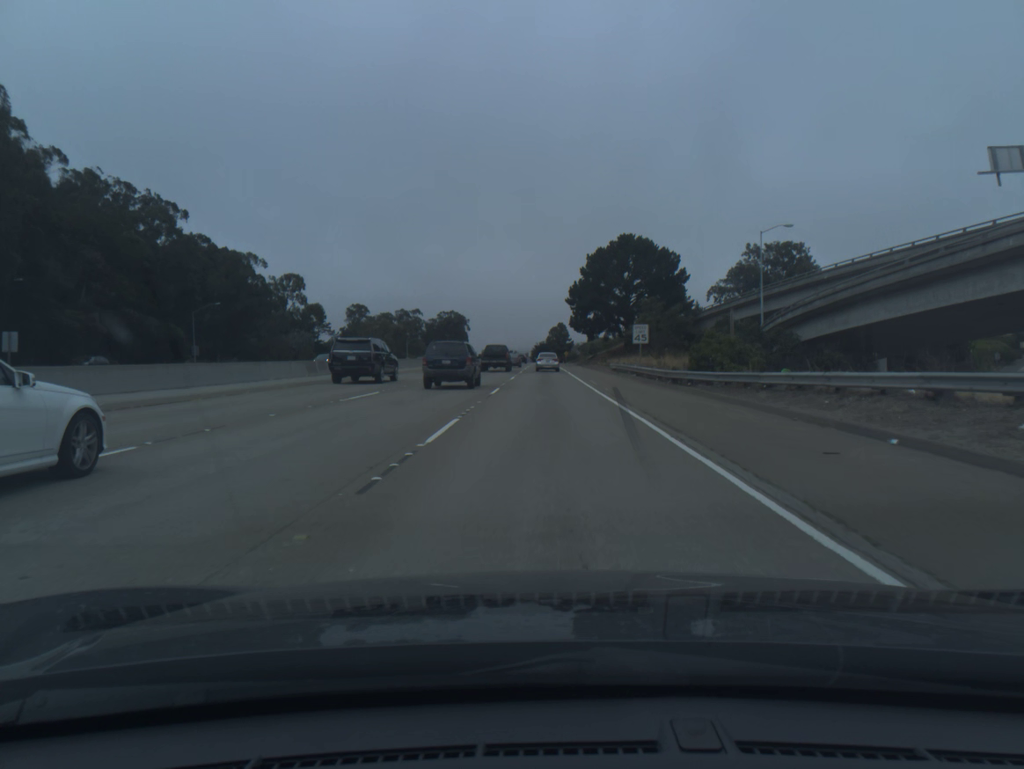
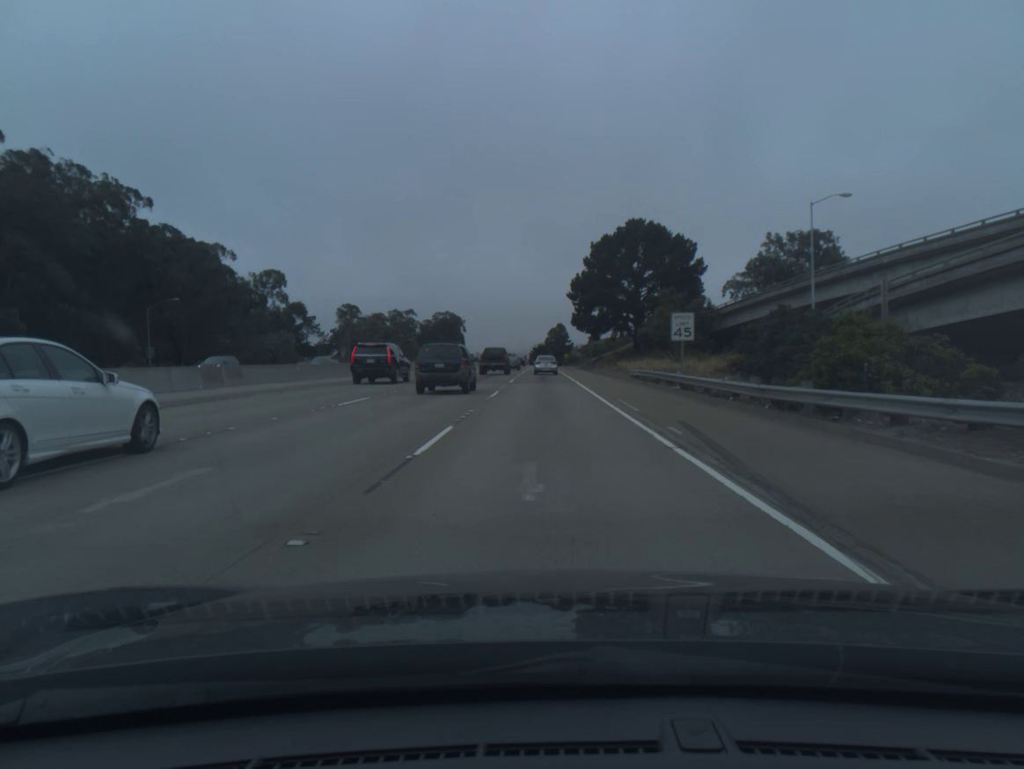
(0.0, +14.4) m; 0°
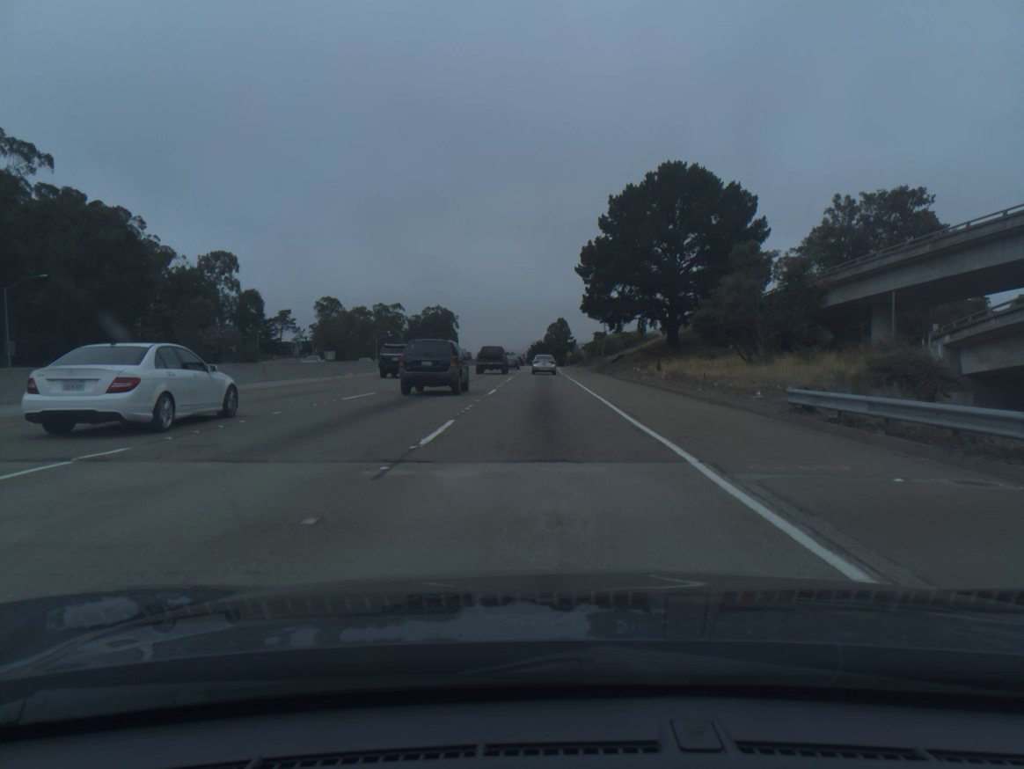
(0.0, +29.0) m; 0°
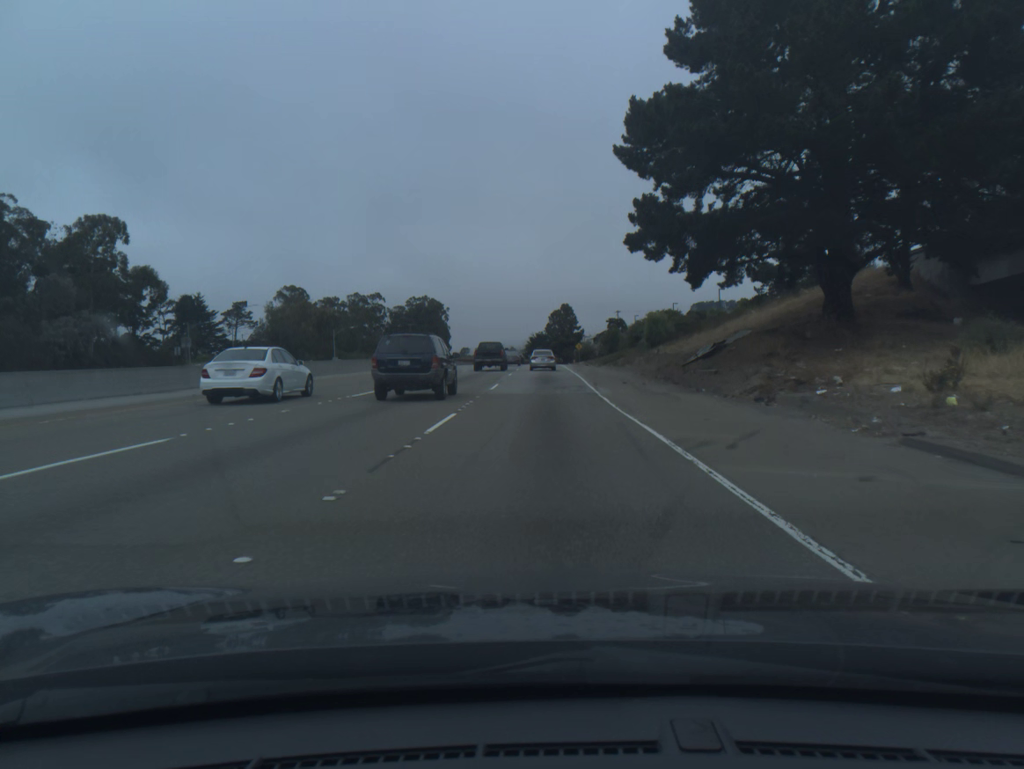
(0.0, +43.2) m; 0°
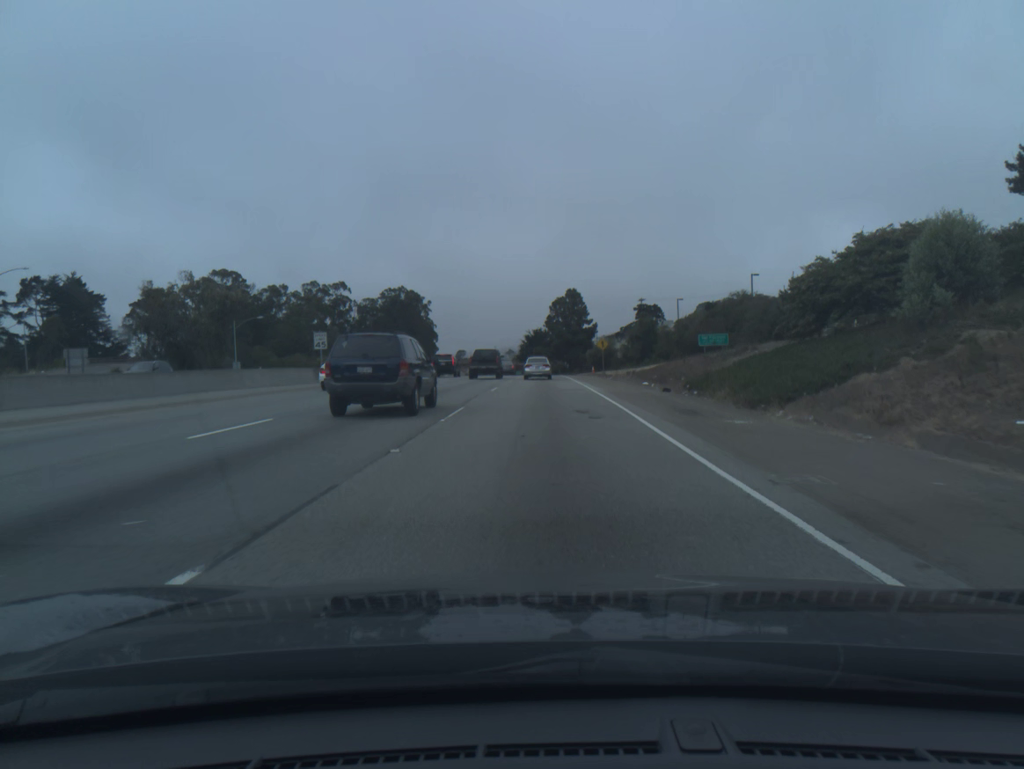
(+0.1, +55.0) m; 0°
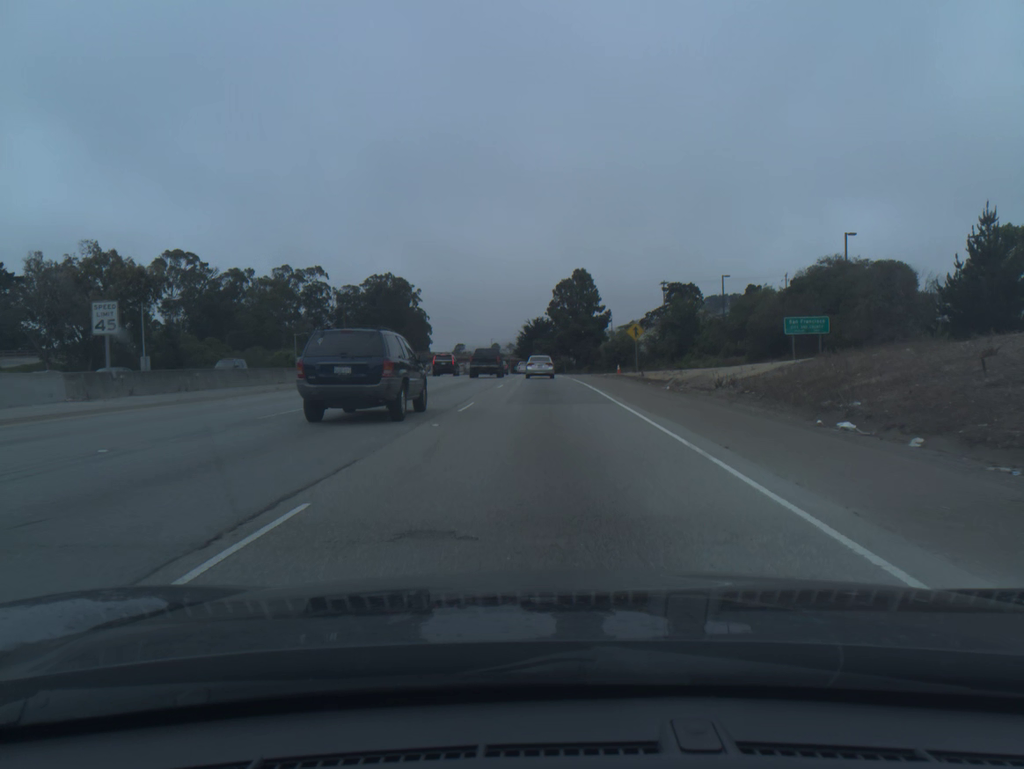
(0.0, +26.7) m; 0°
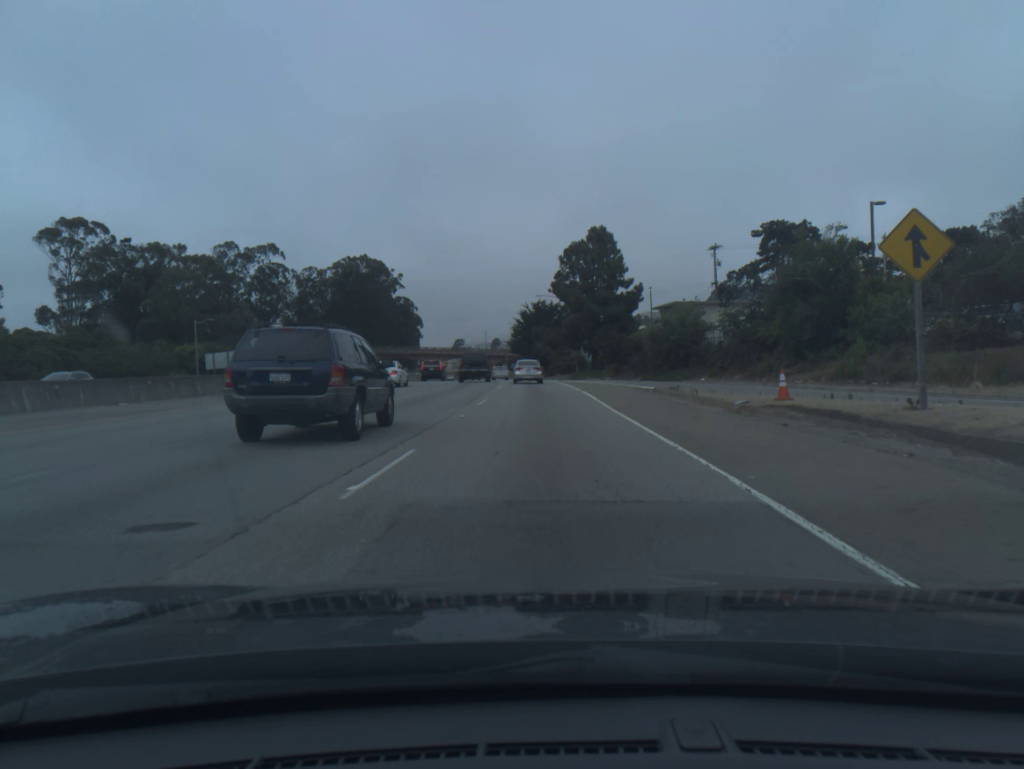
(0.0, +39.4) m; 0°
